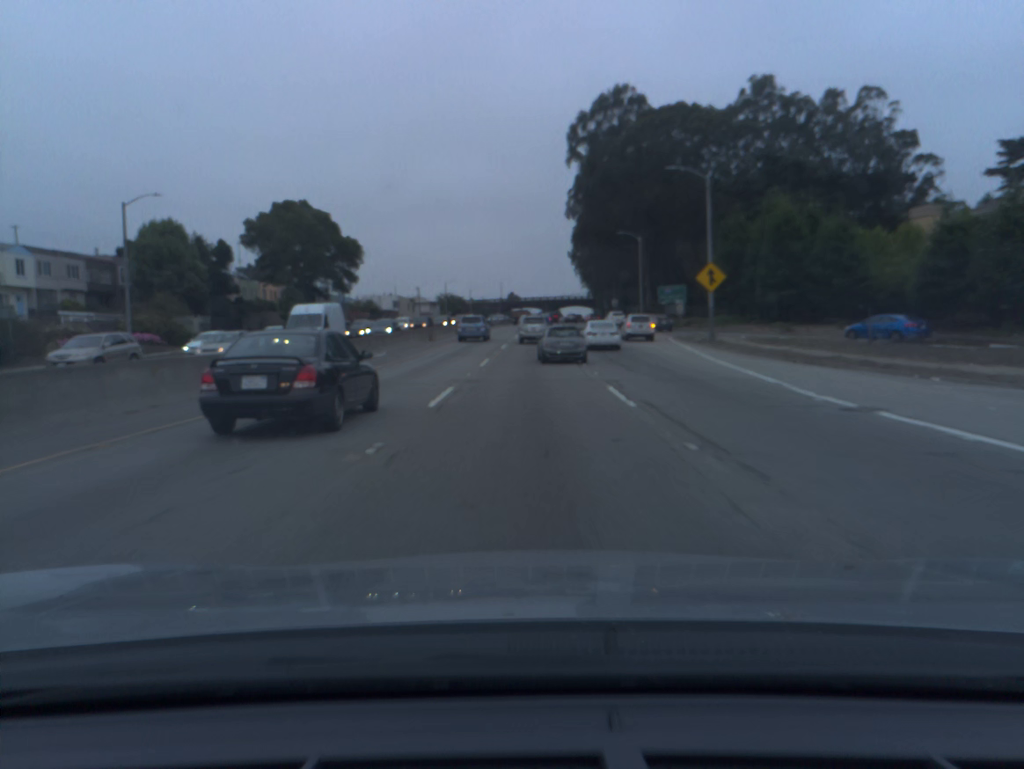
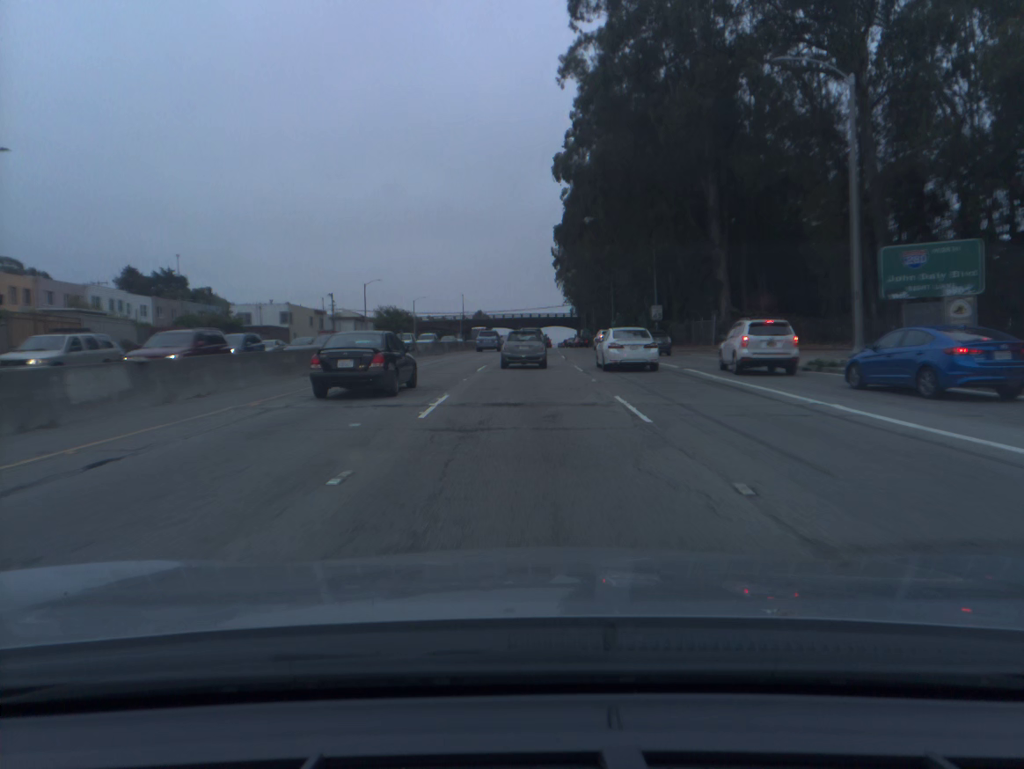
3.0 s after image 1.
(+1.2, +60.7) m; +2°
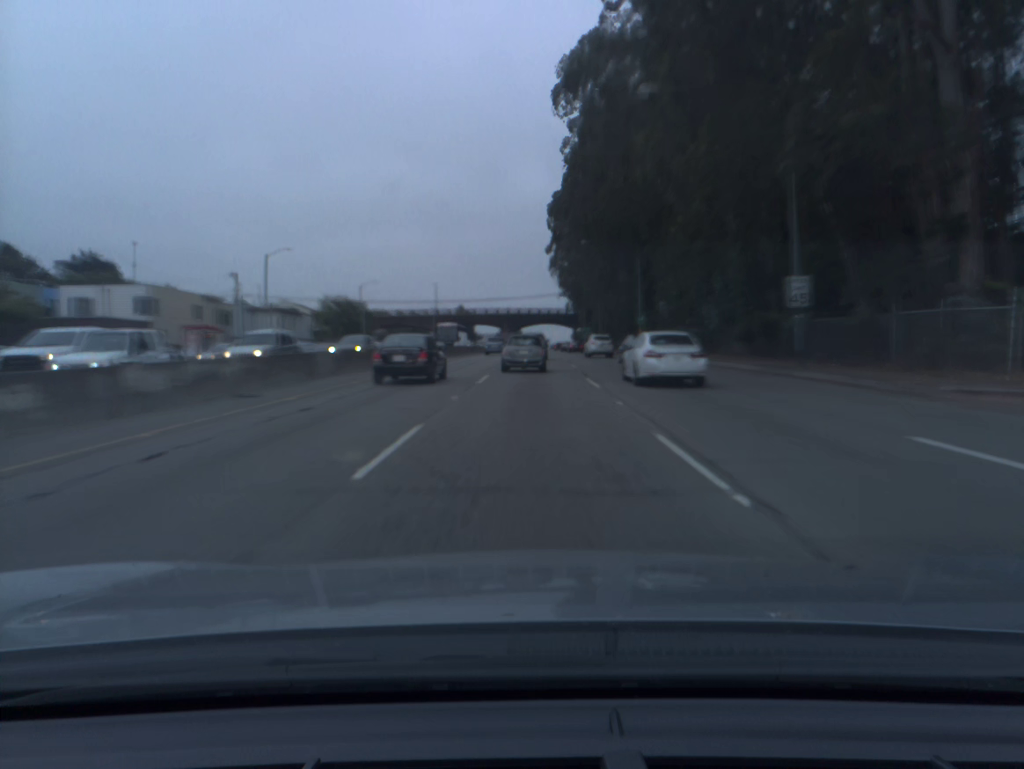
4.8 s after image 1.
(+0.1, +34.6) m; 0°
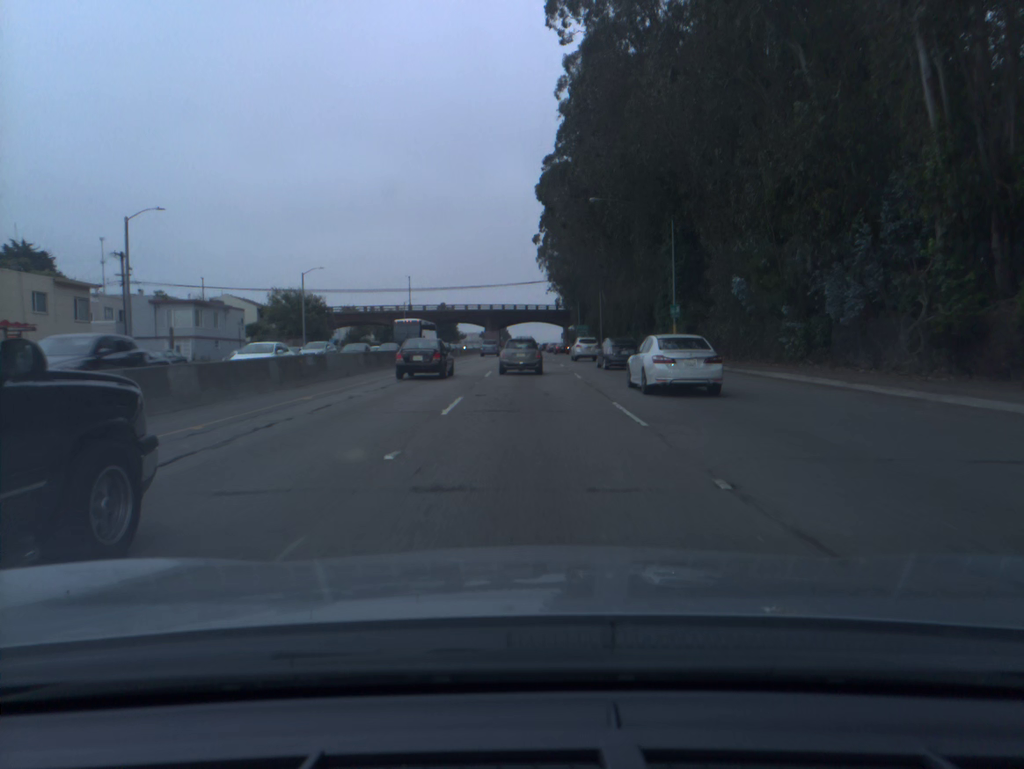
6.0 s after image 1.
(+0.3, +22.7) m; +1°
